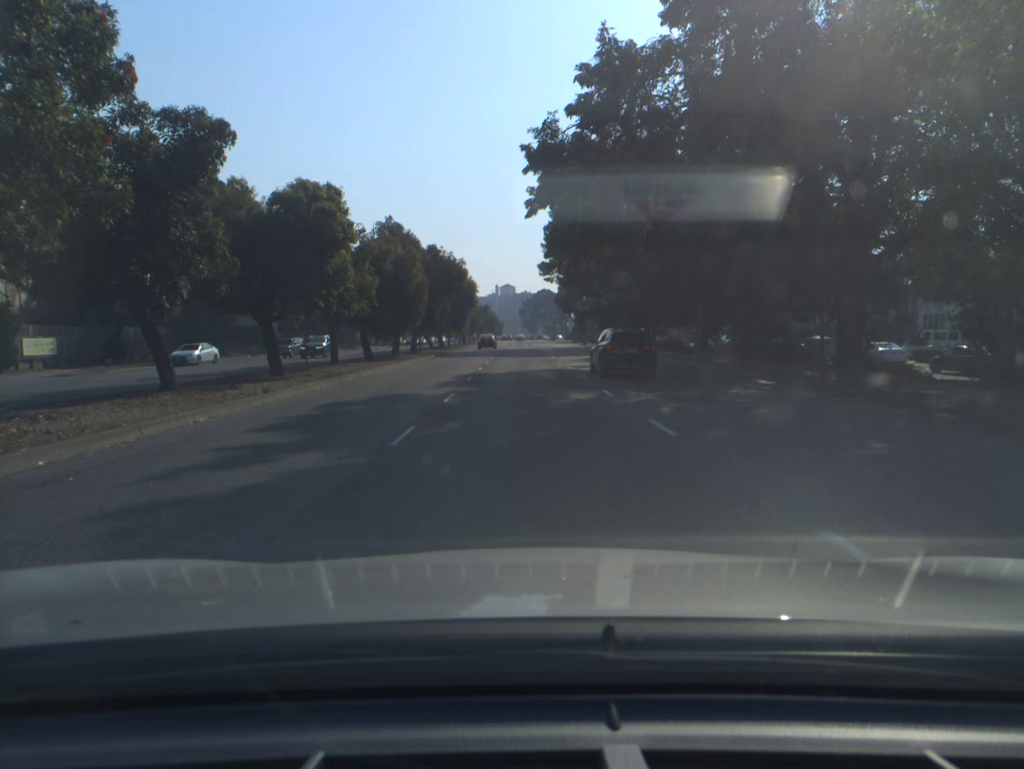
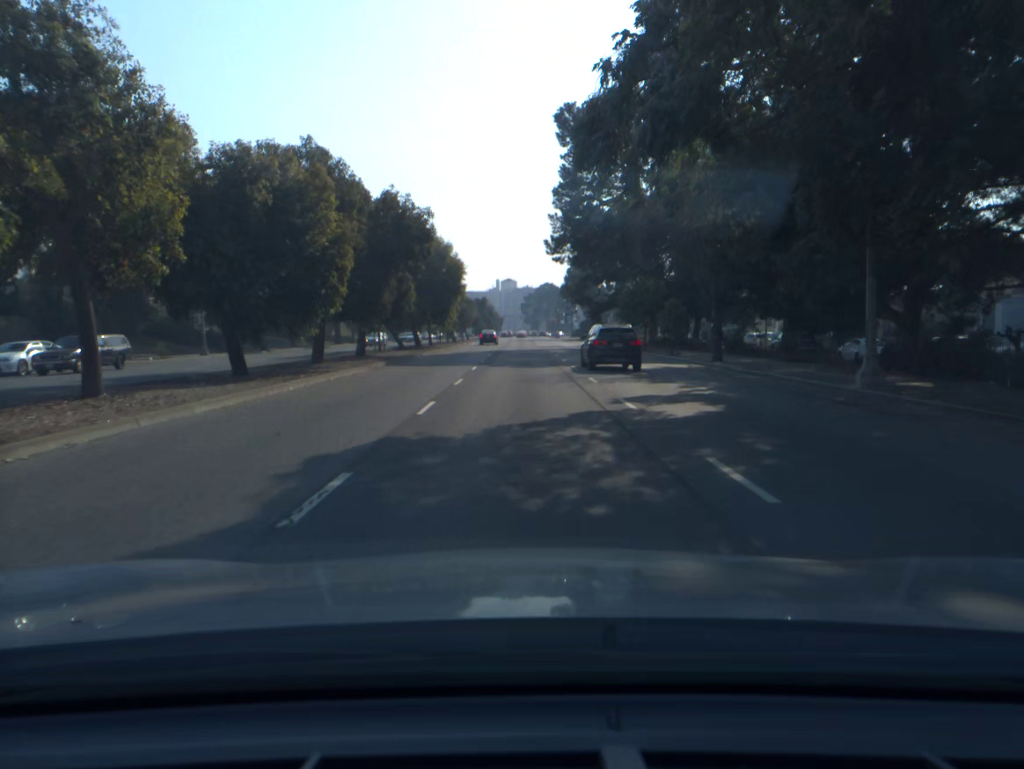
(0.0, +18.3) m; 0°
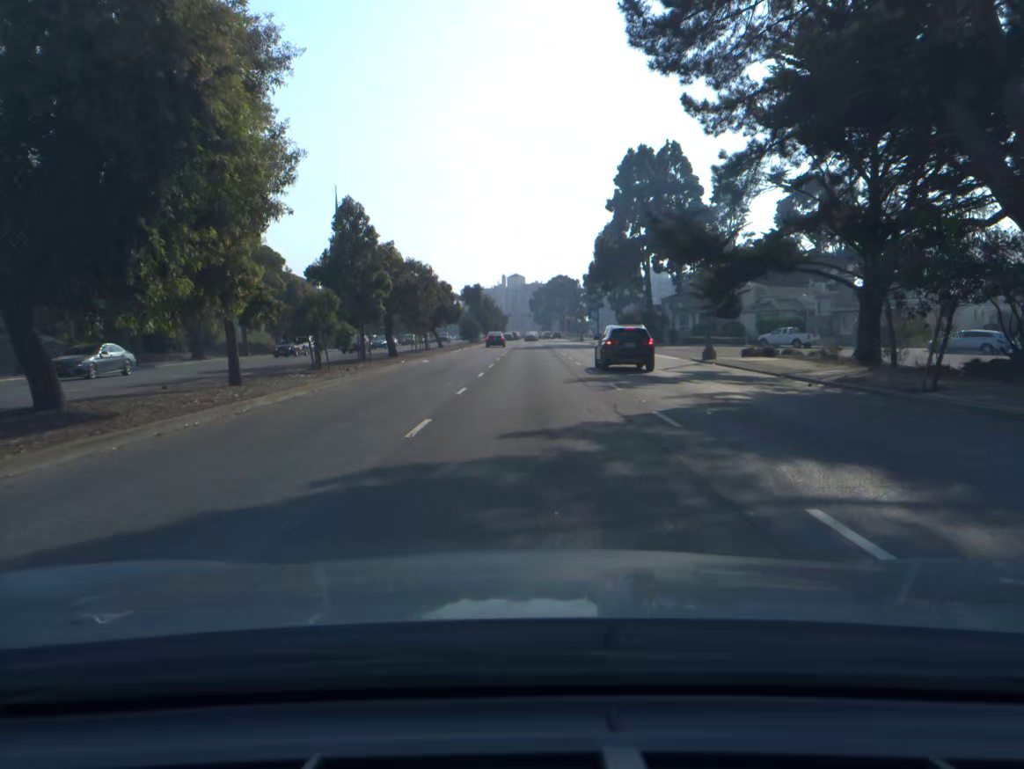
(+0.1, +46.4) m; 0°
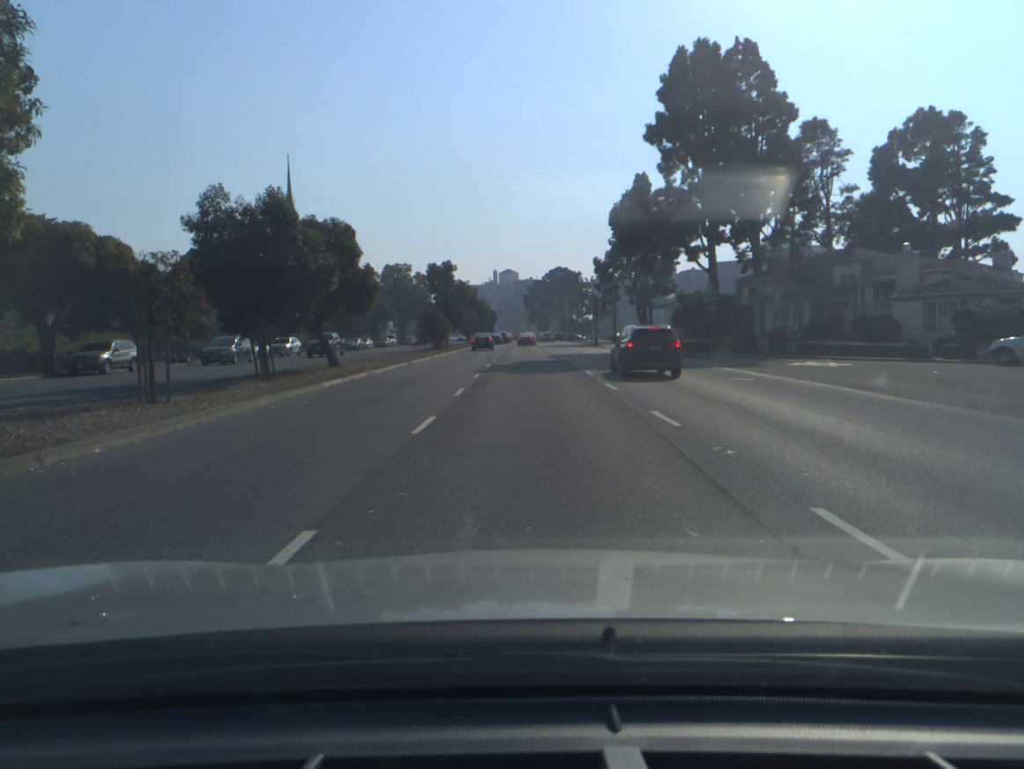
(0.0, +35.5) m; 0°
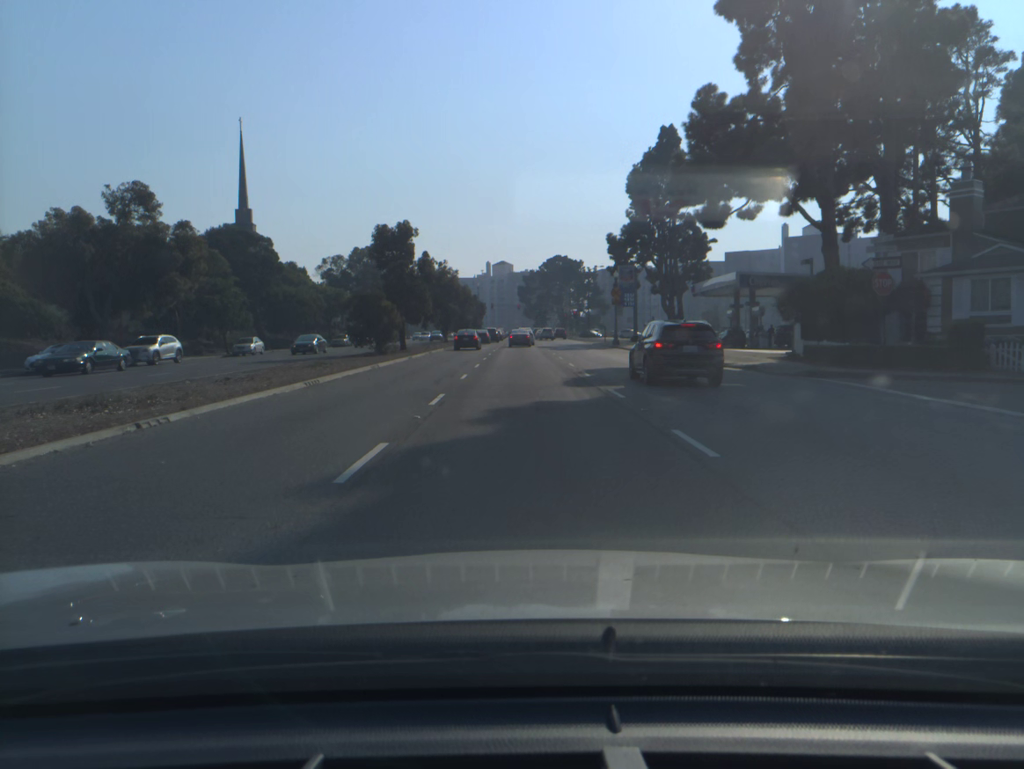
(+0.1, +24.8) m; 0°
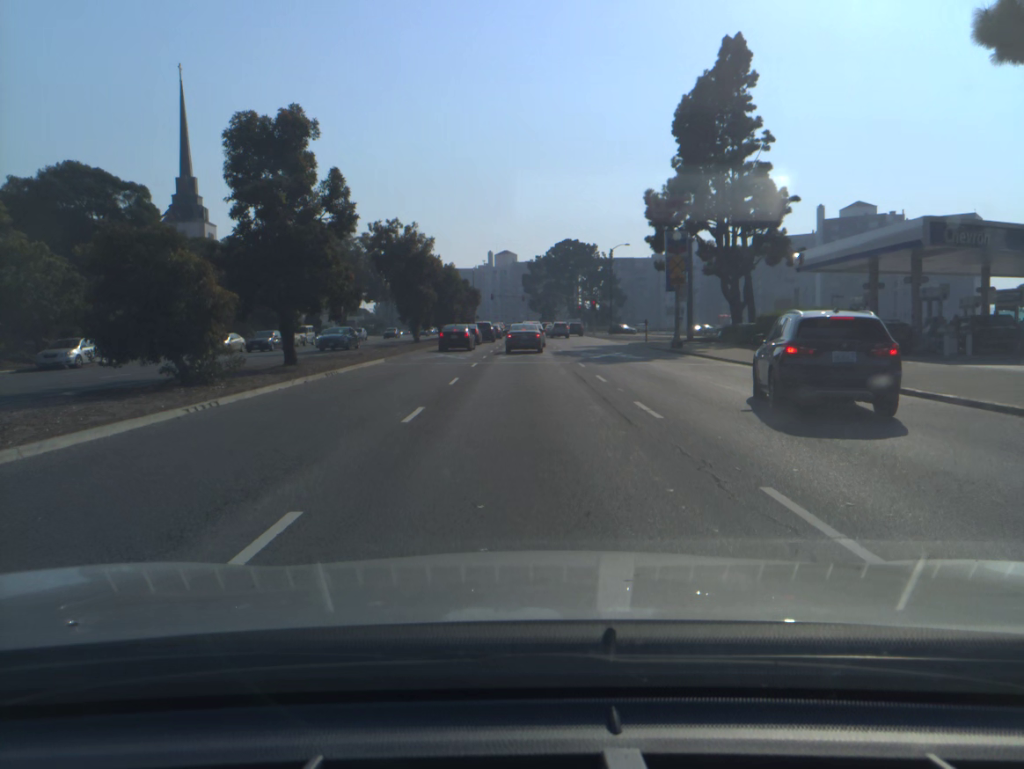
(-0.1, +25.7) m; 0°
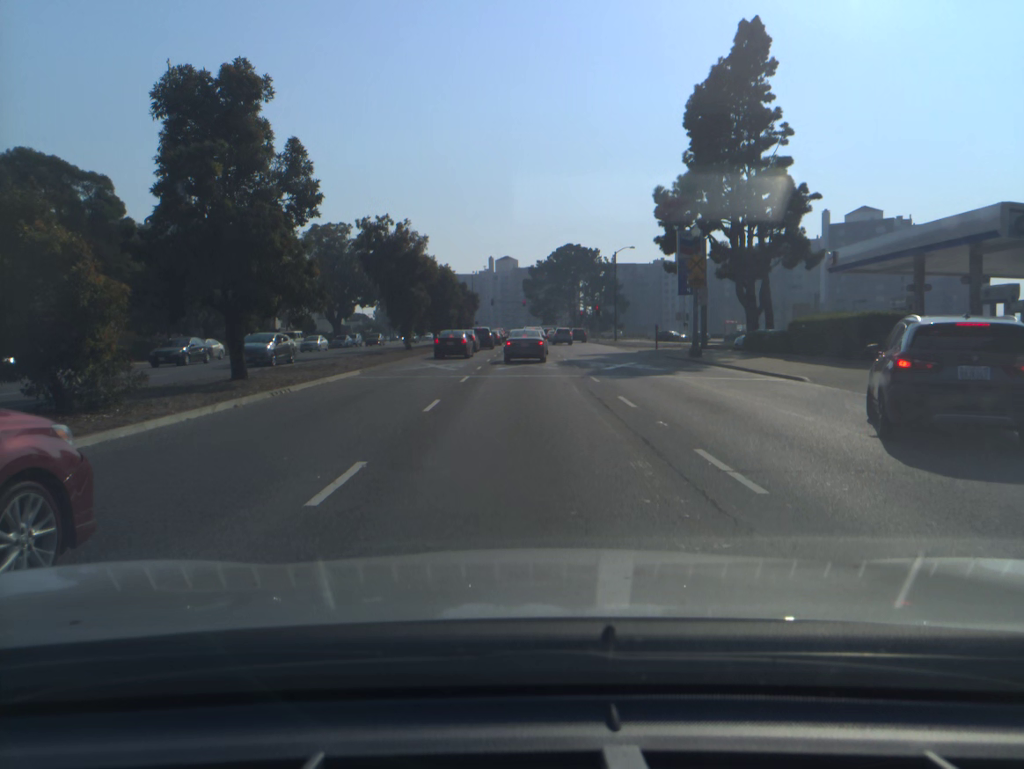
(0.0, +5.0) m; 0°
